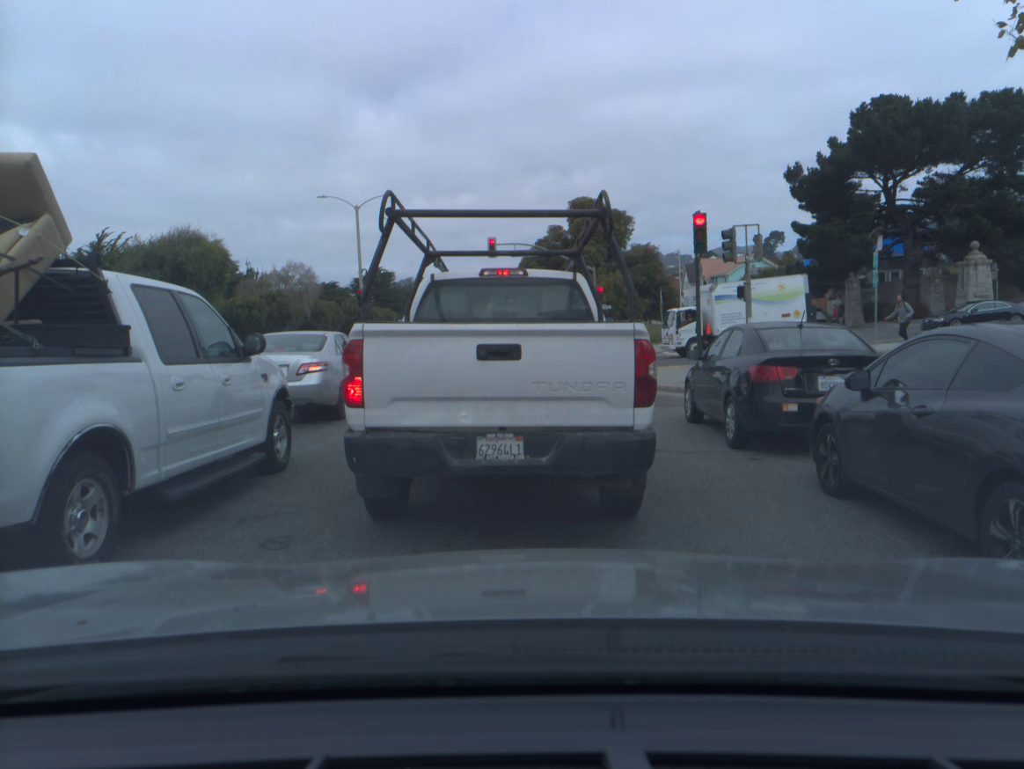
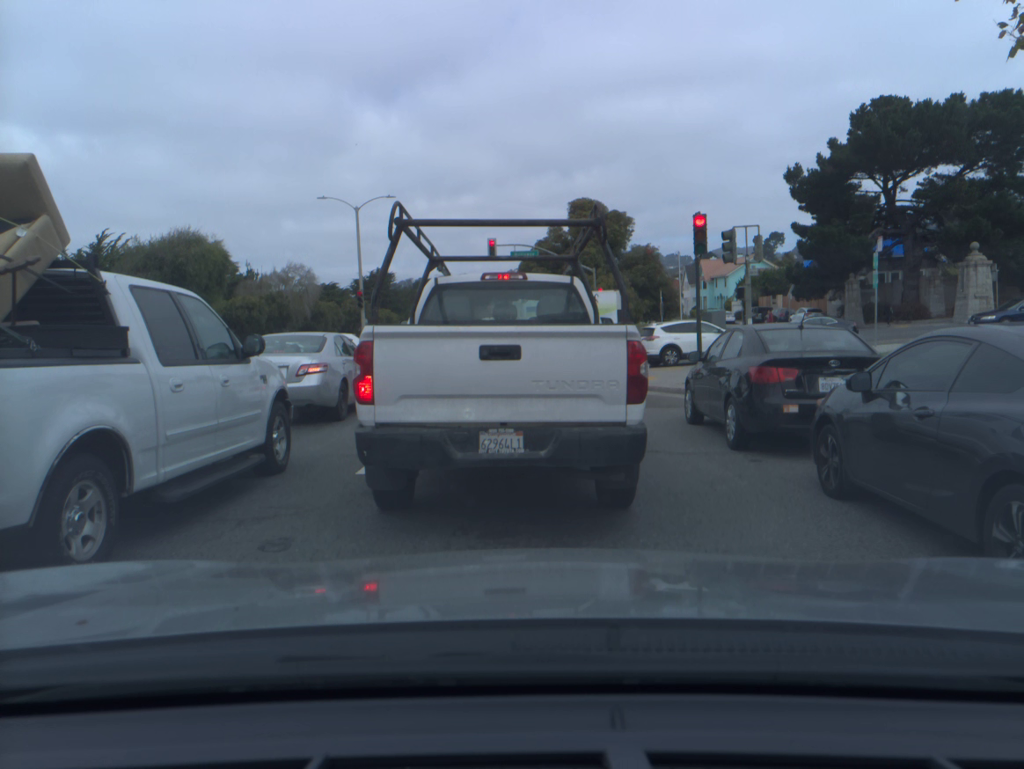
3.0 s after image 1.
(0.0, 0.0) m; 0°
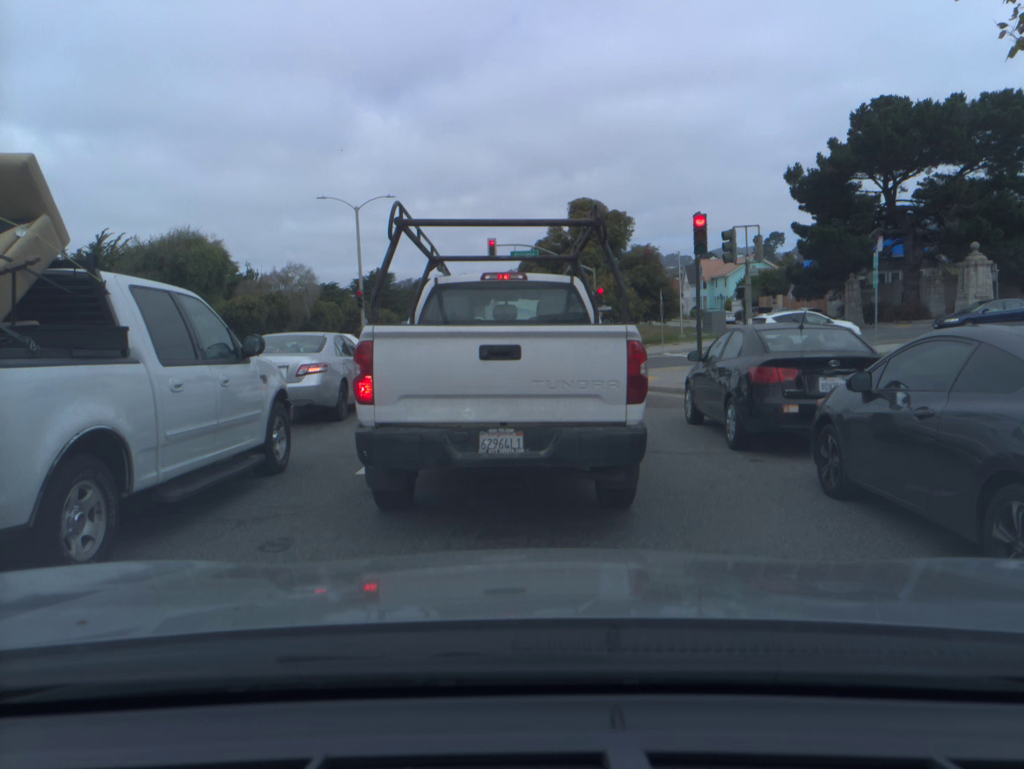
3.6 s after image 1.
(0.0, 0.0) m; 0°
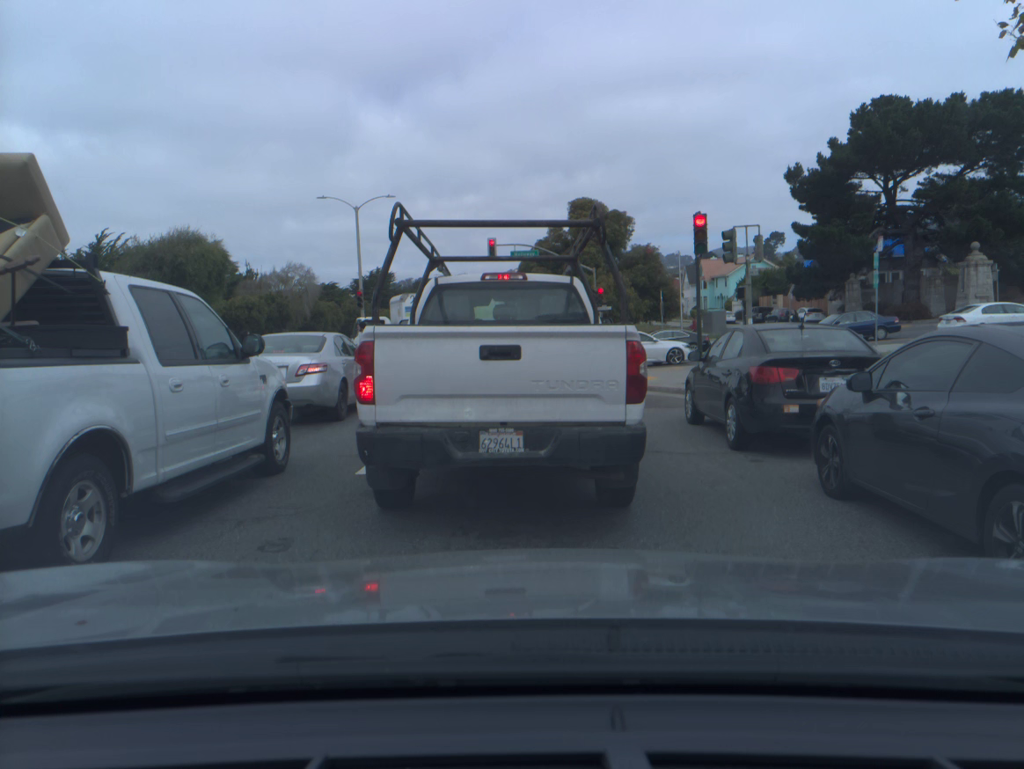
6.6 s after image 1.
(0.0, 0.0) m; 0°
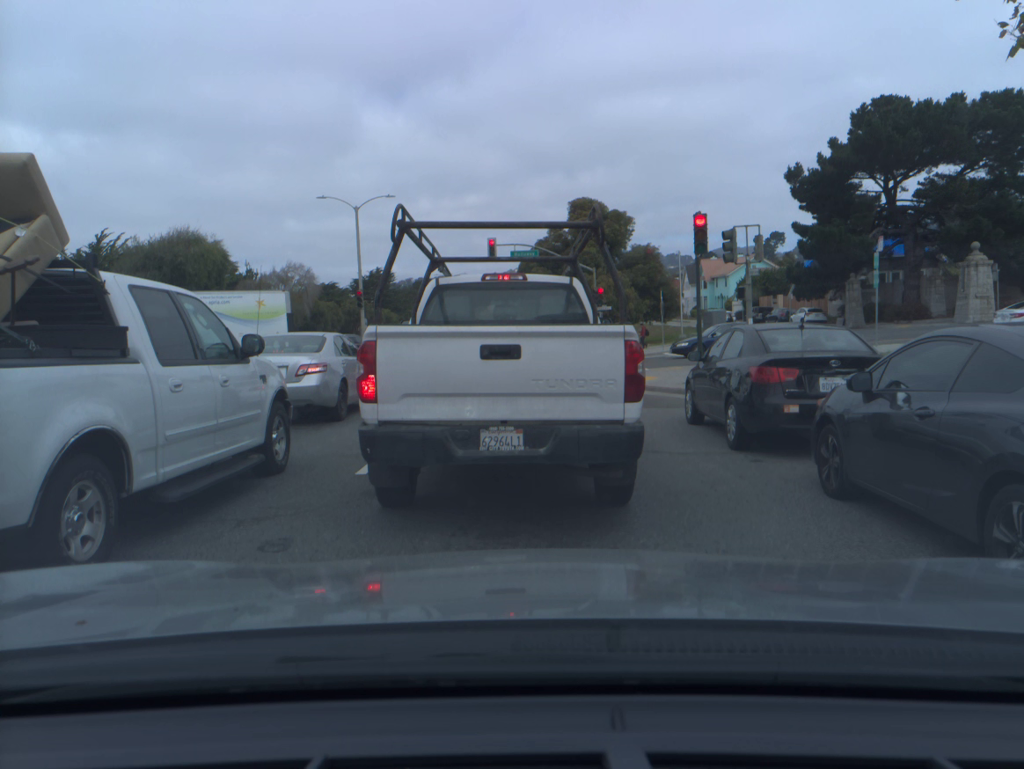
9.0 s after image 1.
(0.0, 0.0) m; 0°
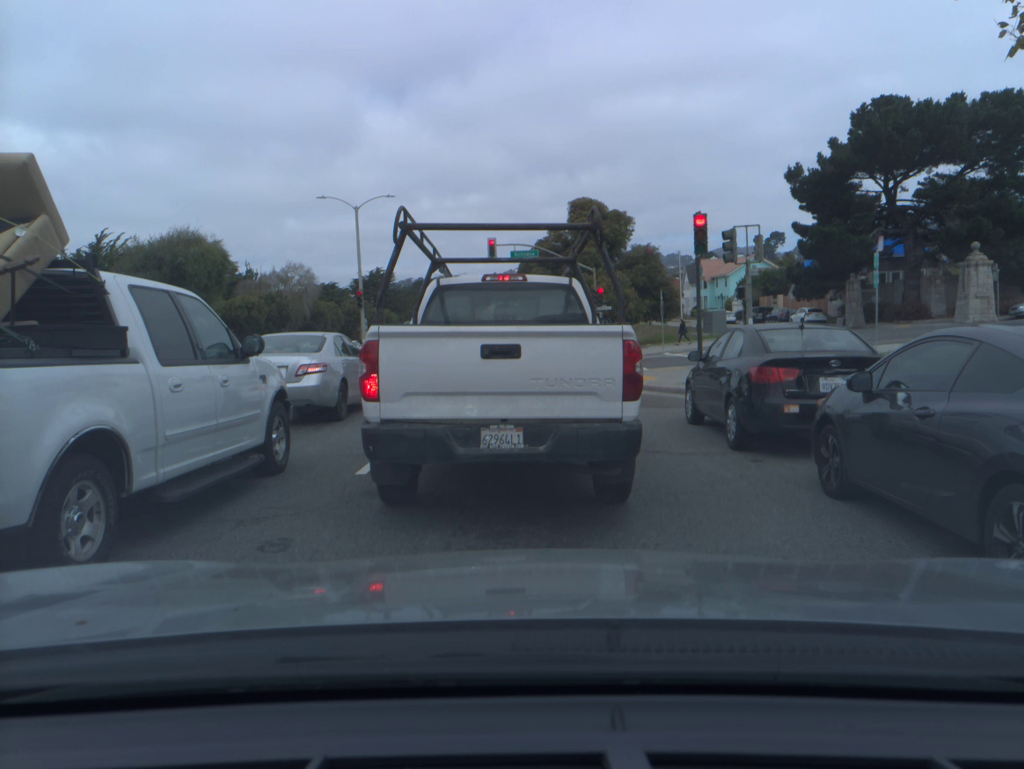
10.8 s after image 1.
(0.0, +0.1) m; 0°
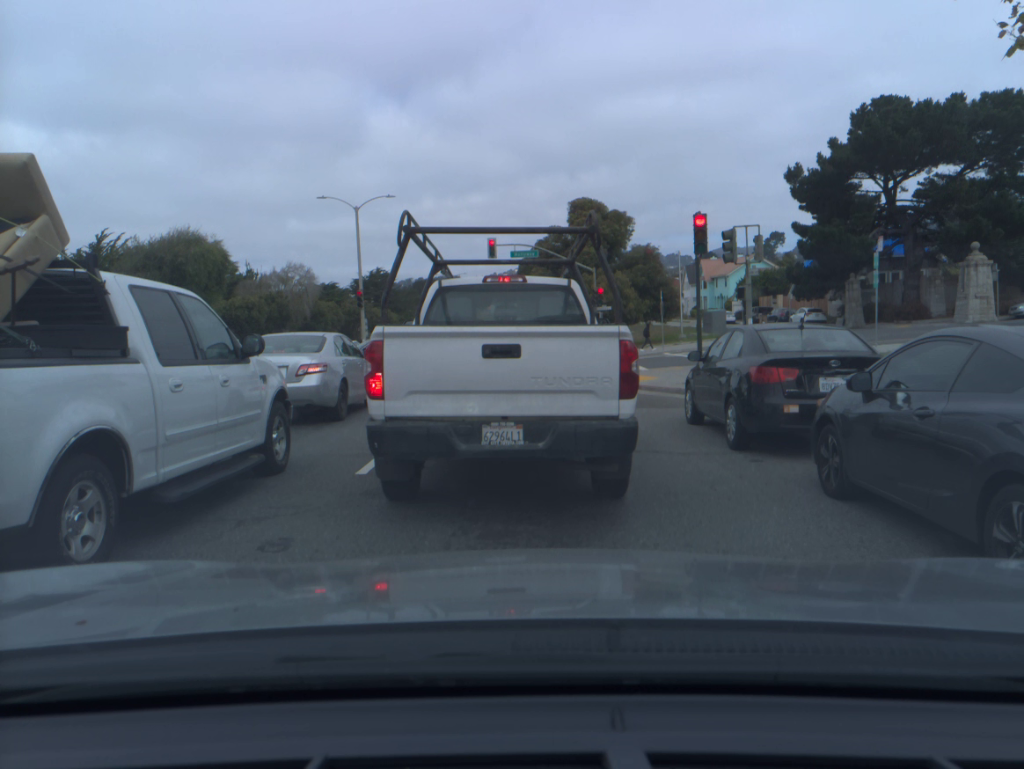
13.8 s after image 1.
(0.0, 0.0) m; 0°
